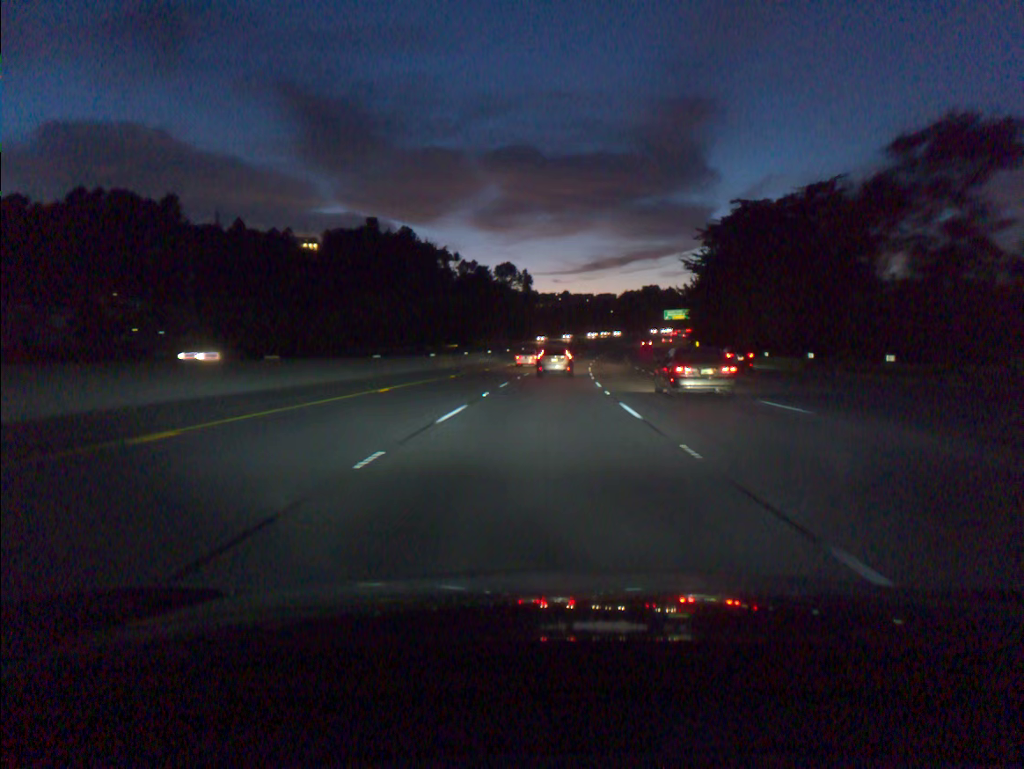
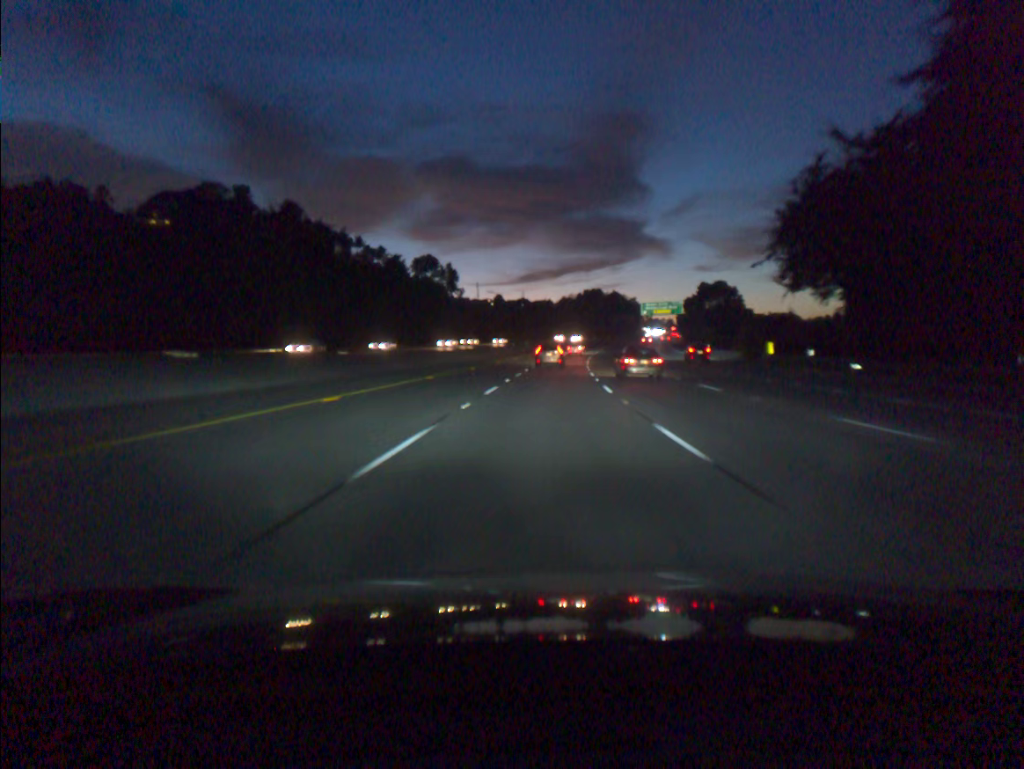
(+3.0, +78.8) m; +5°
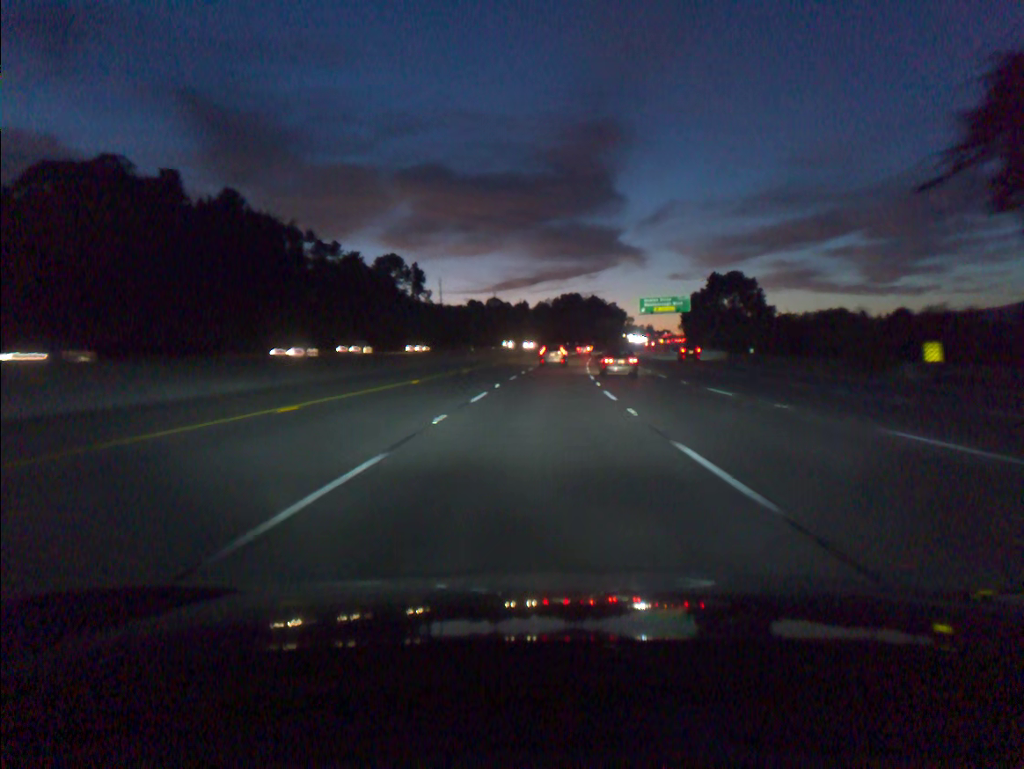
(+0.5, +31.9) m; +2°
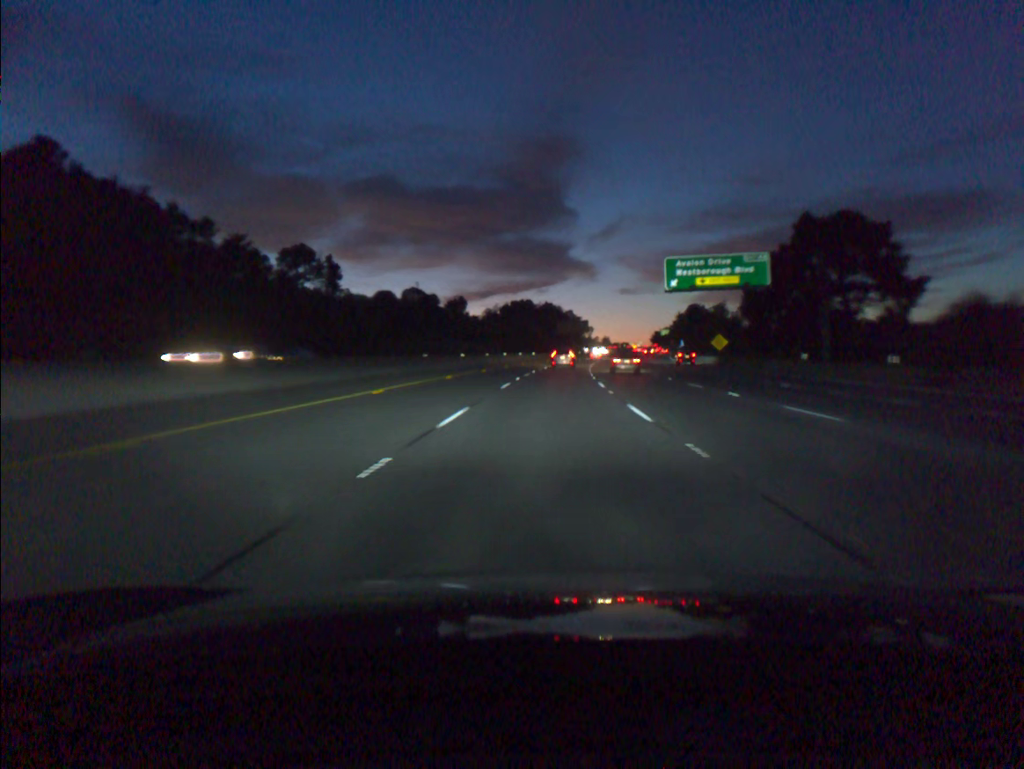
(+1.8, +64.7) m; +4°
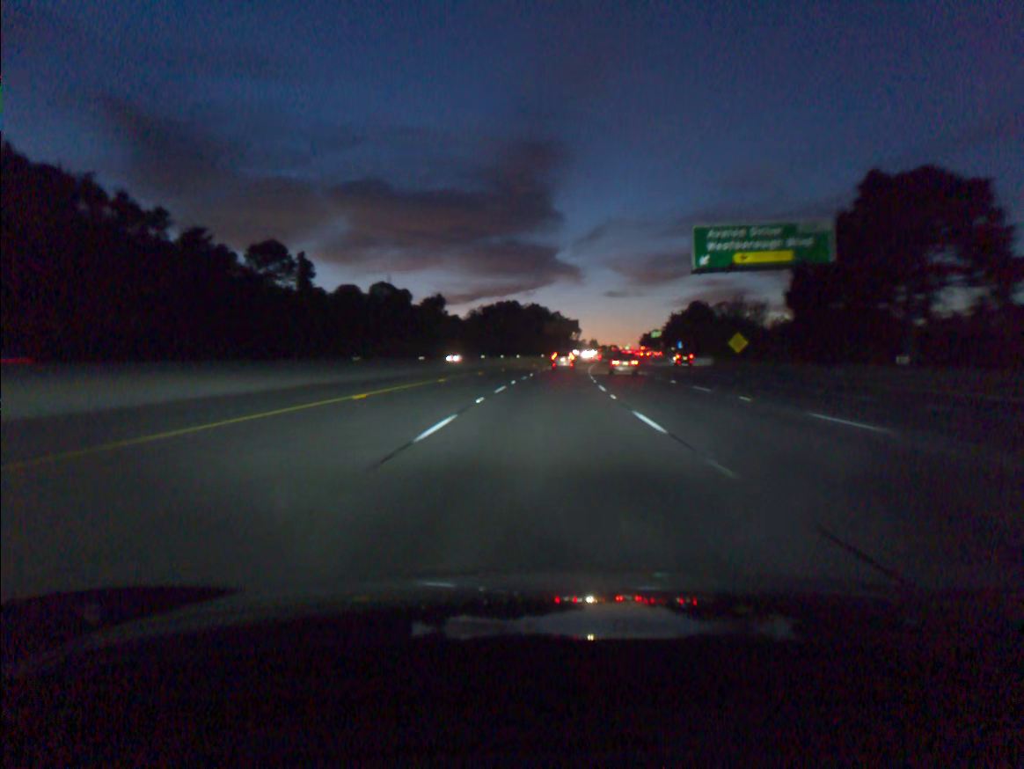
(+0.1, +16.4) m; +1°
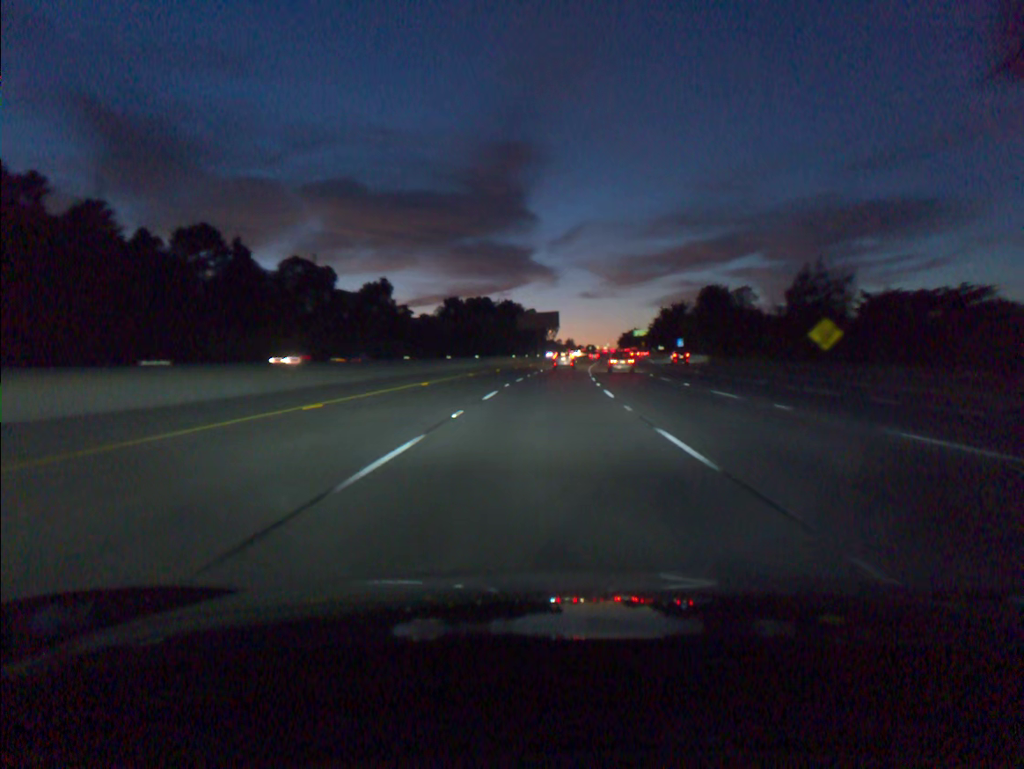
(+0.6, +33.2) m; +2°
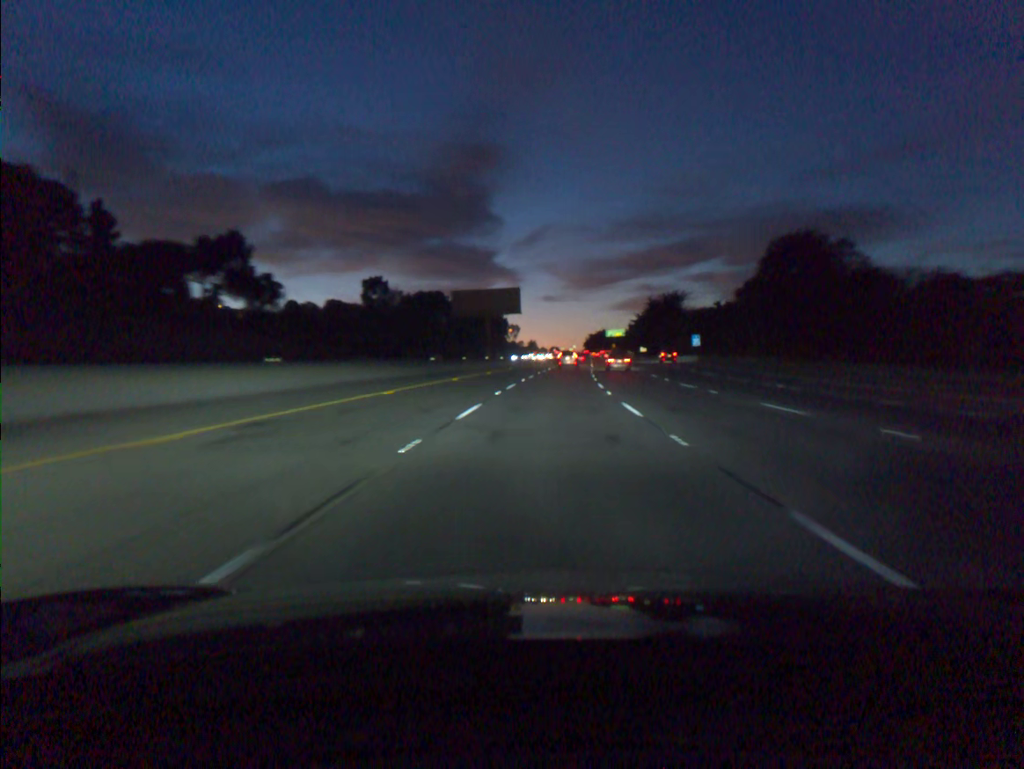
(+1.2, +50.6) m; +3°
